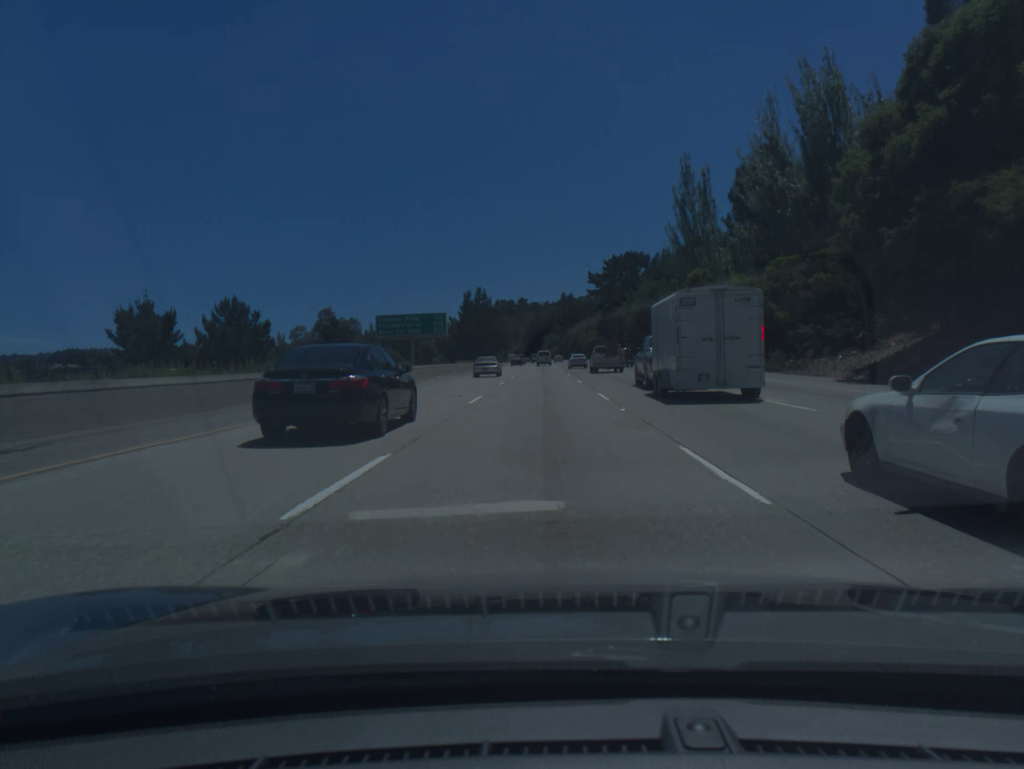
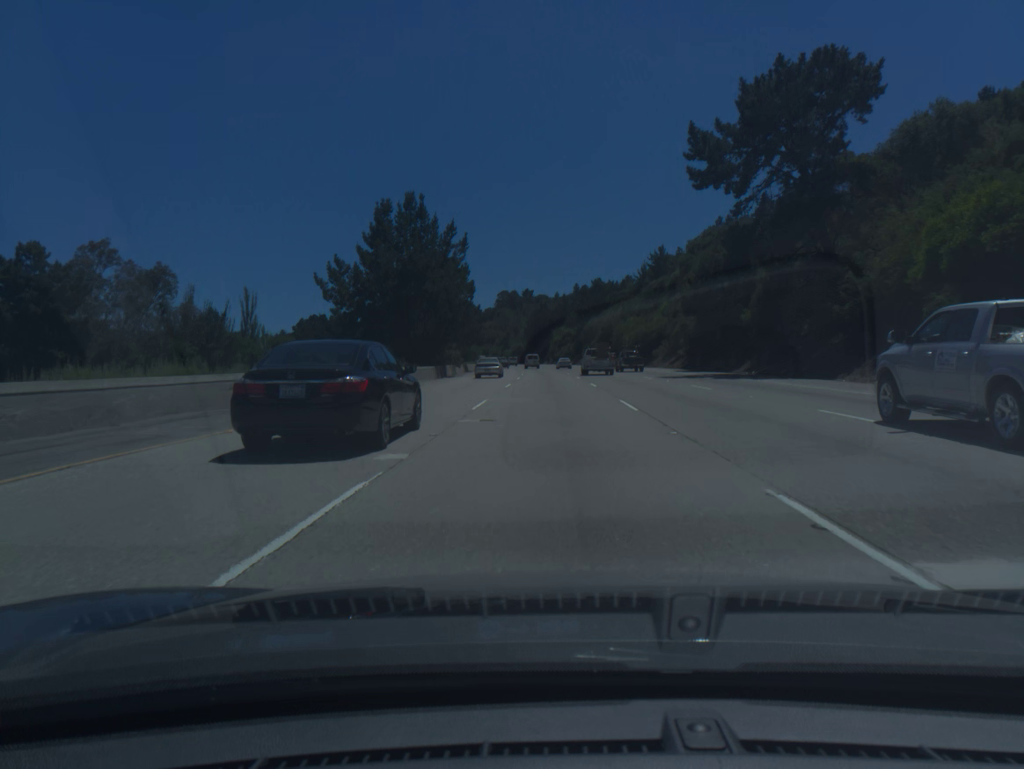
(-0.7, +90.8) m; -1°
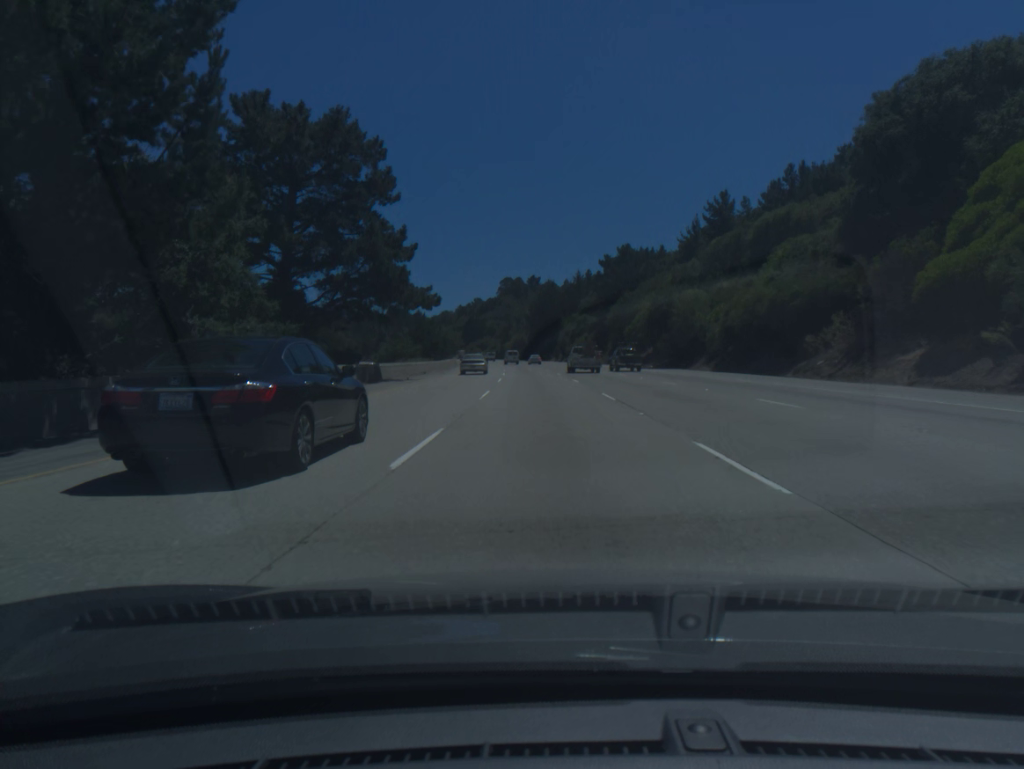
(0.0, +54.5) m; -1°
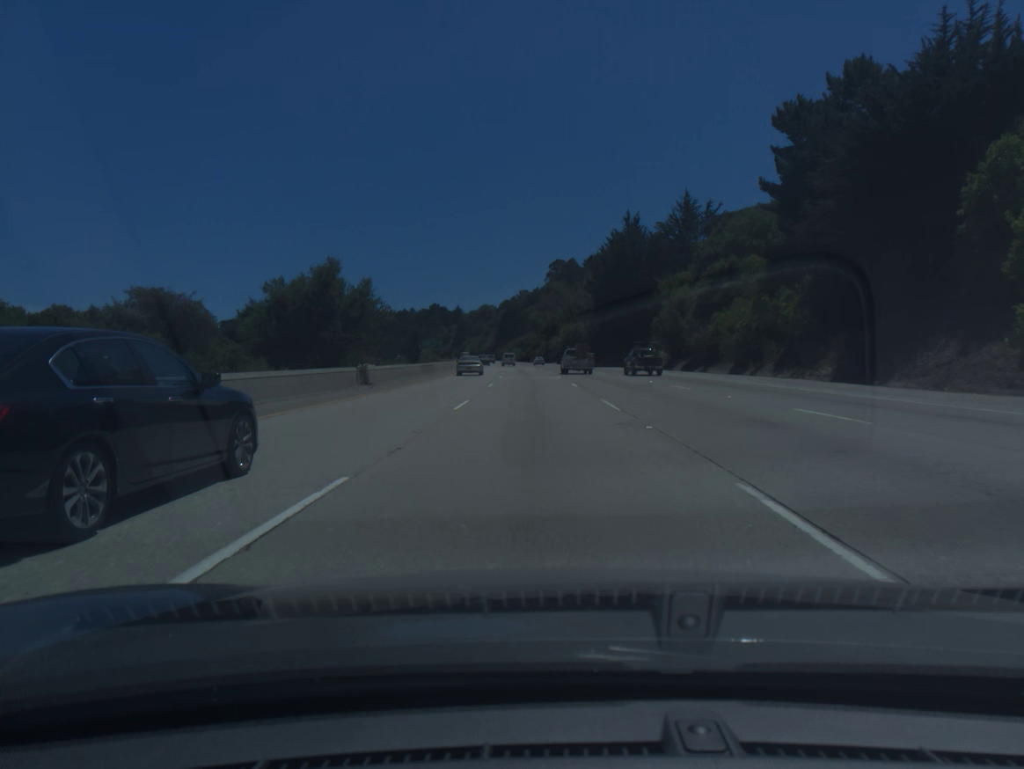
(-2.7, +91.0) m; -4°
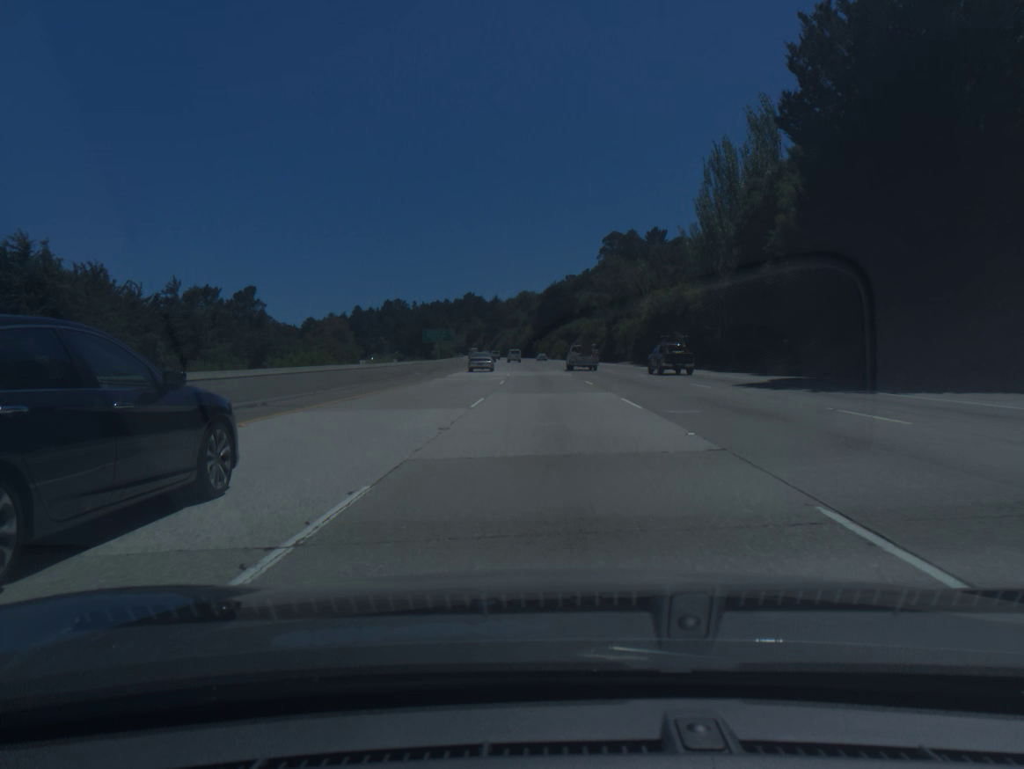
(-2.2, +73.2) m; -3°
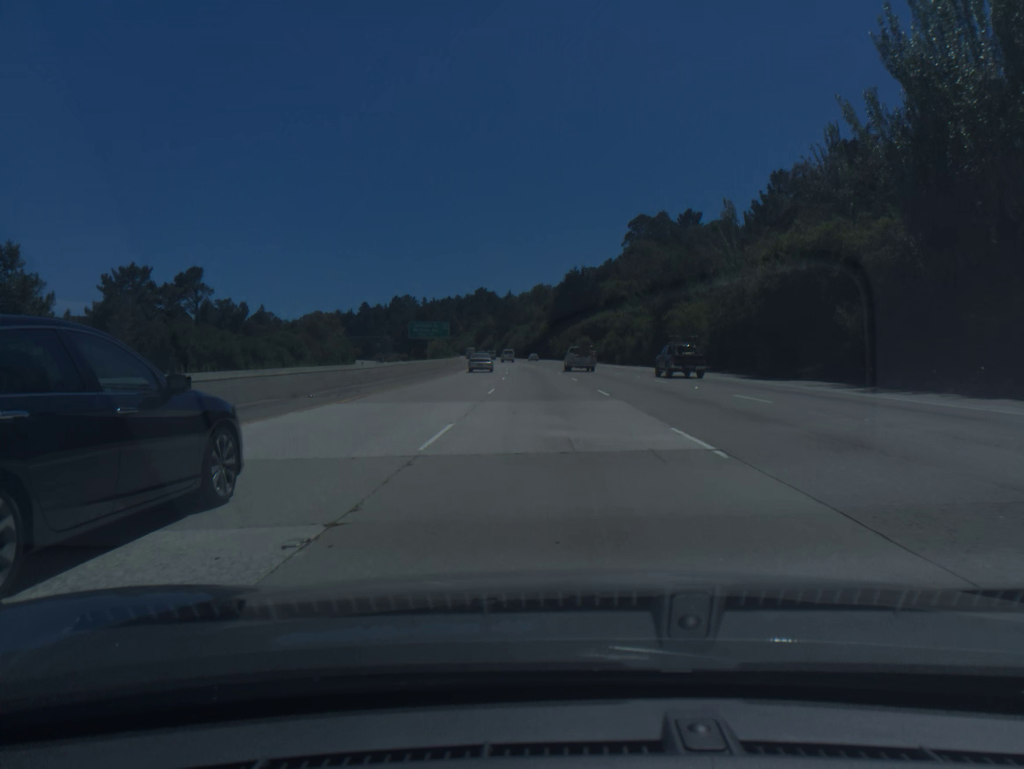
(-0.4, +36.7) m; -1°
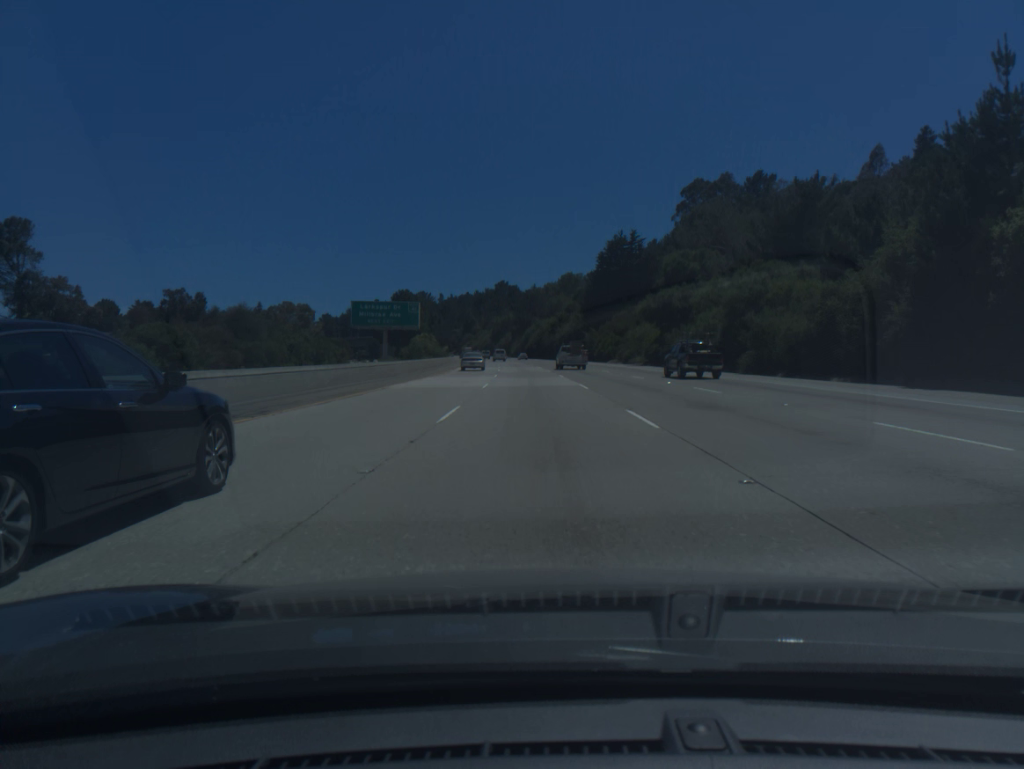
(-0.9, +54.9) m; -2°
